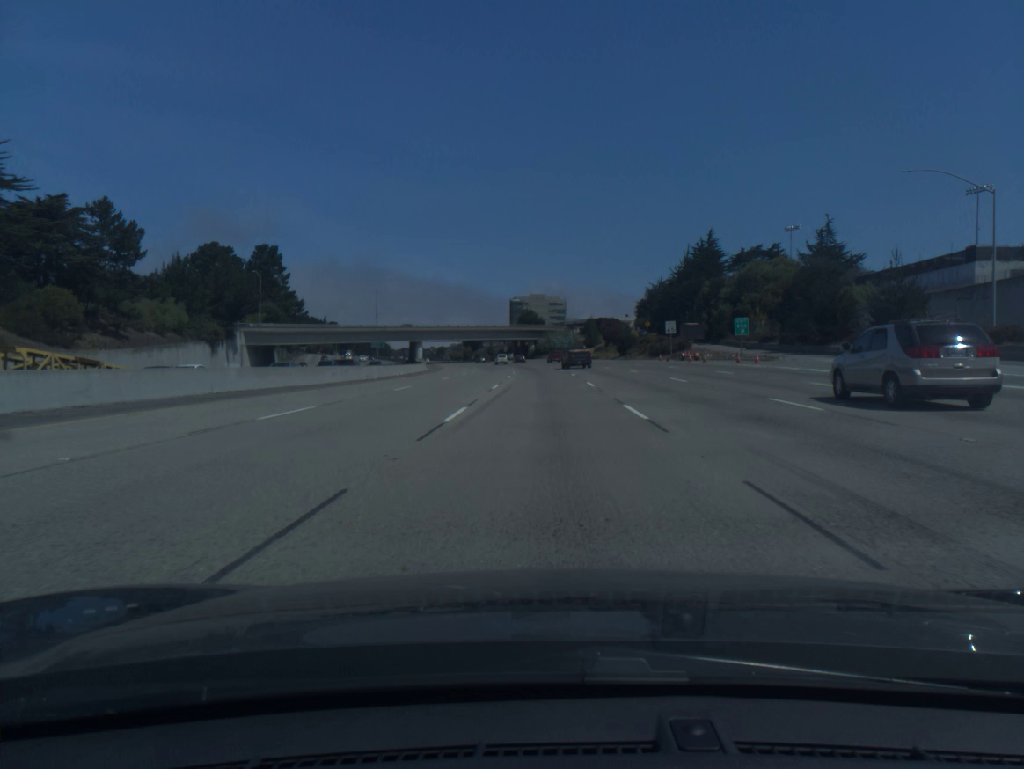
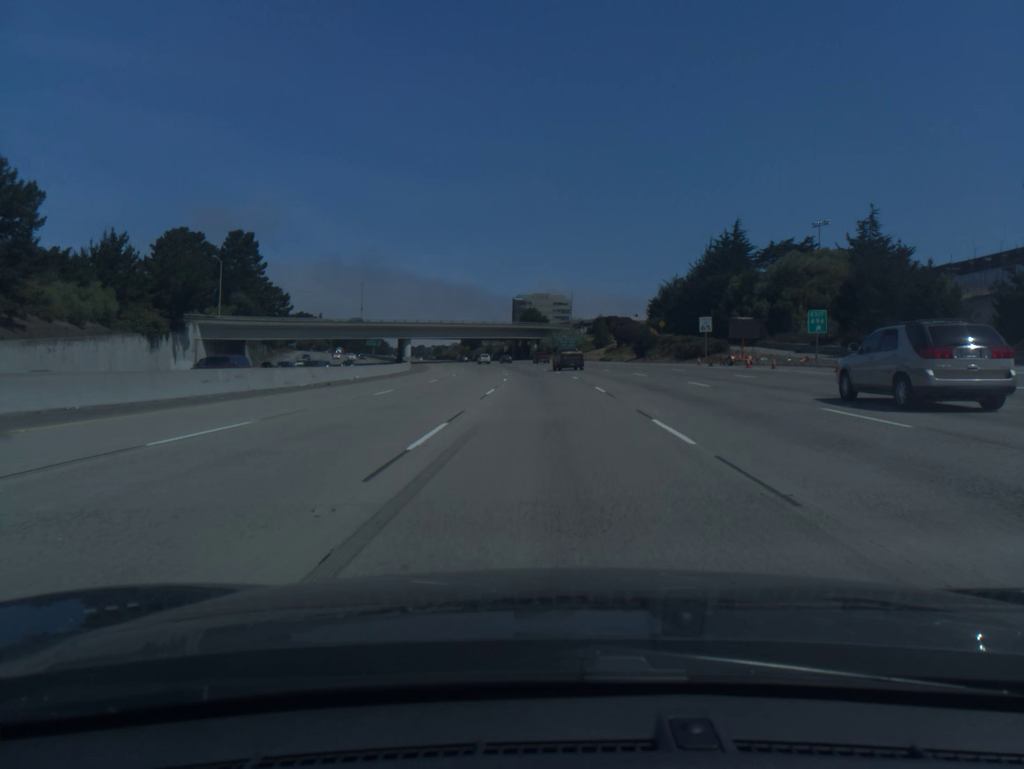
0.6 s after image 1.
(0.0, +18.3) m; 0°
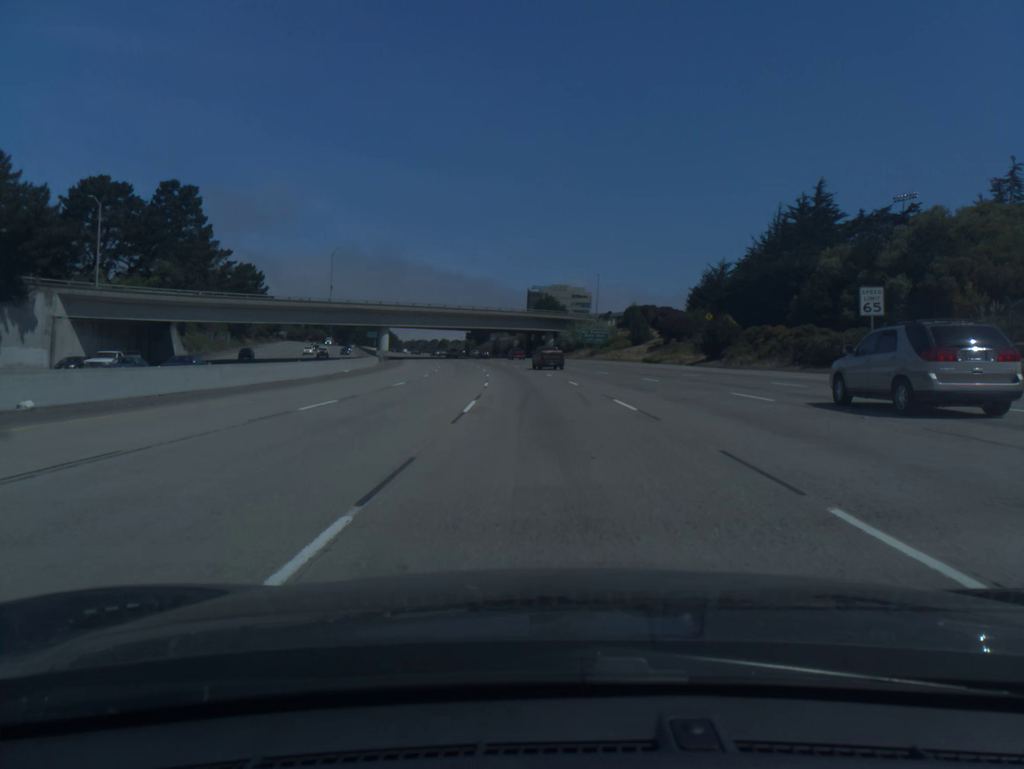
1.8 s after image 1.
(-0.3, +36.5) m; -1°
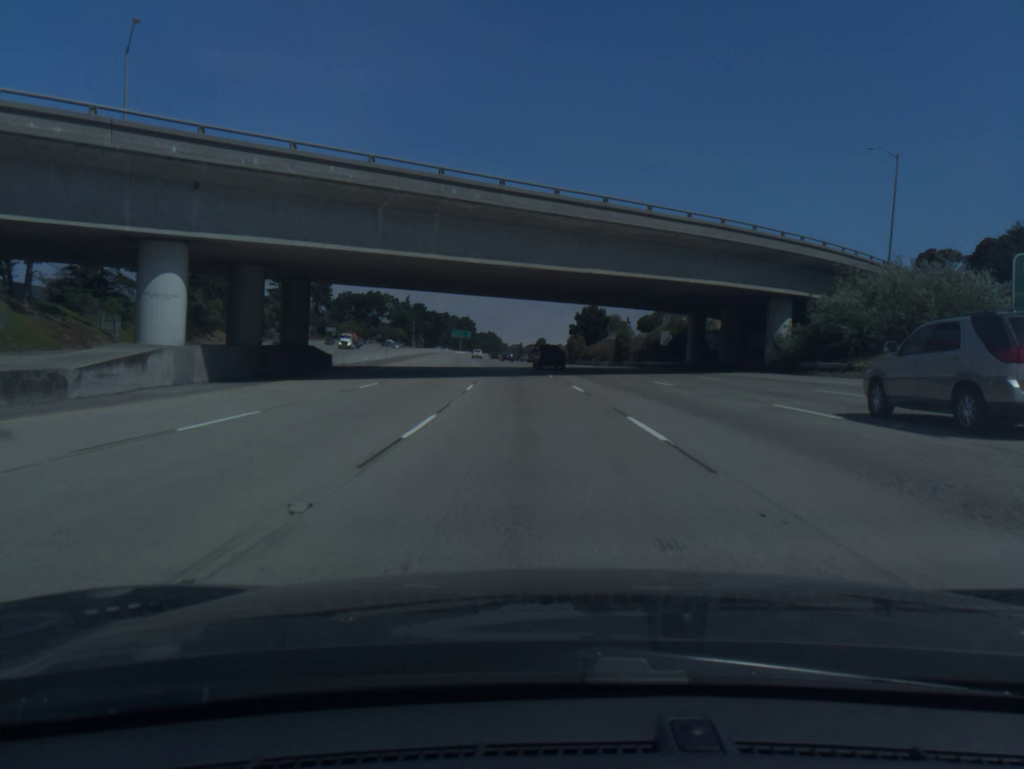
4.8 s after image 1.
(-6.0, +91.2) m; -8°
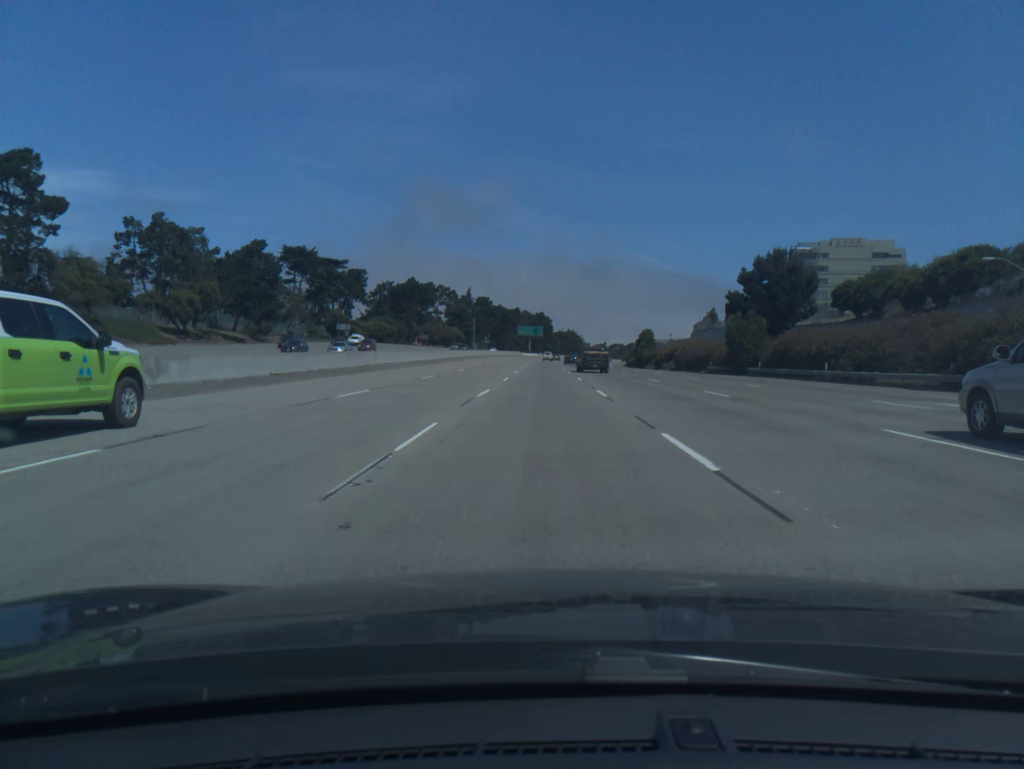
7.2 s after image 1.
(-4.2, +73.2) m; -6°
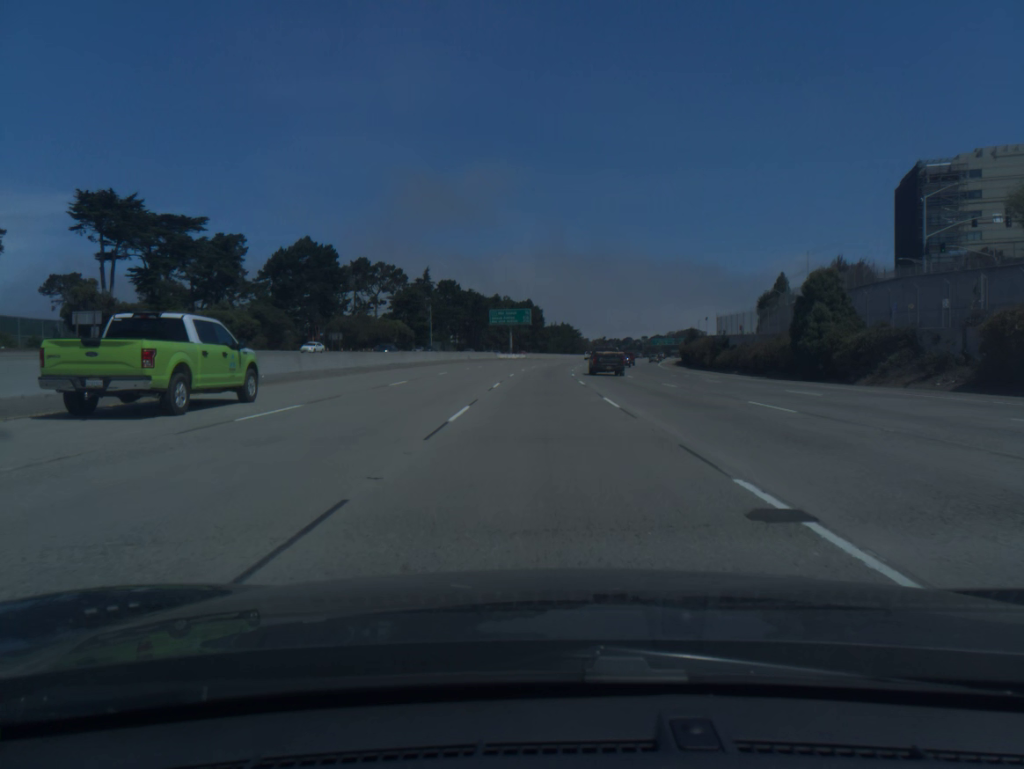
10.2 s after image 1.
(+0.1, +91.9) m; +1°
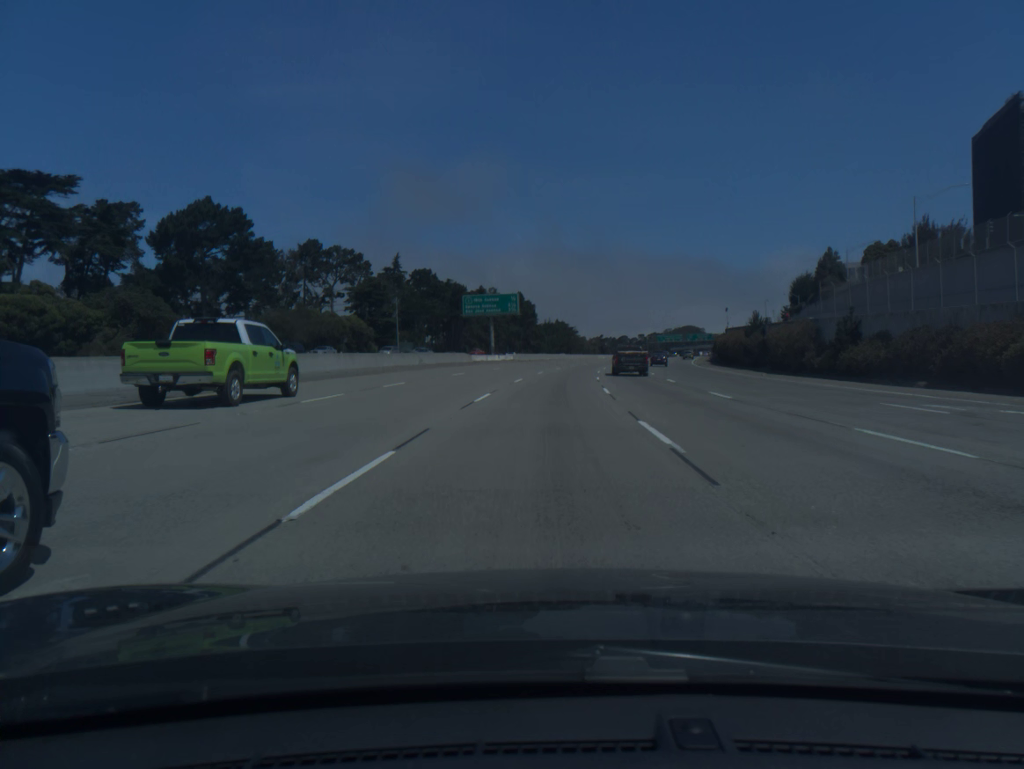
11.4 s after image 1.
(+0.1, +36.6) m; 0°
